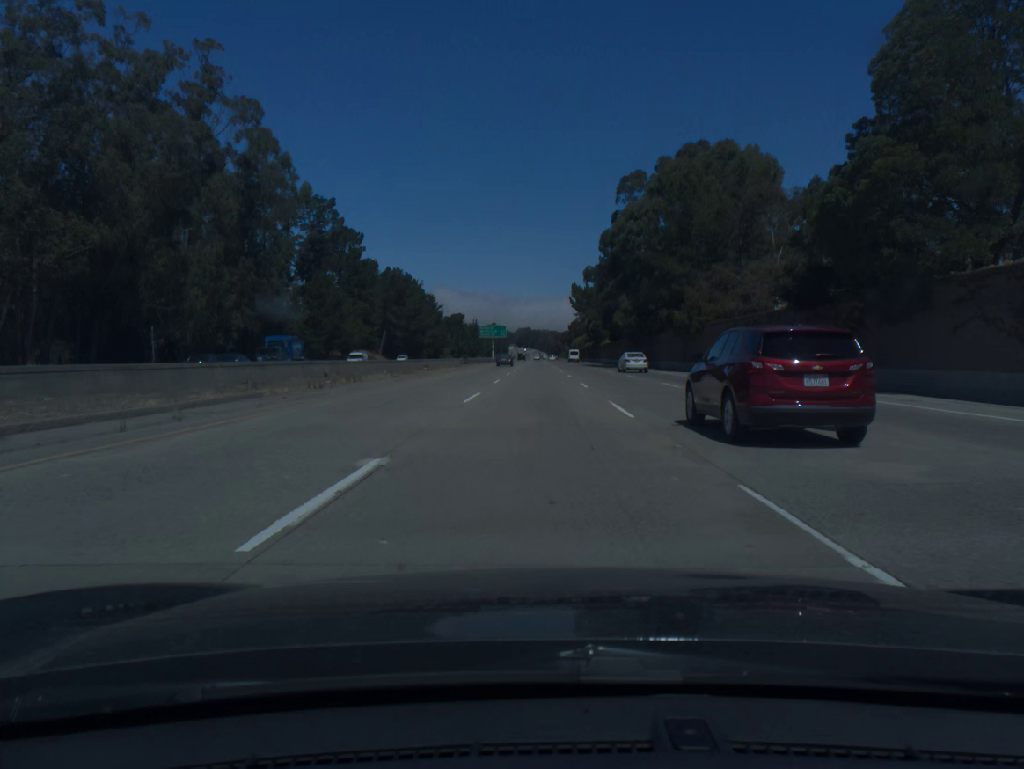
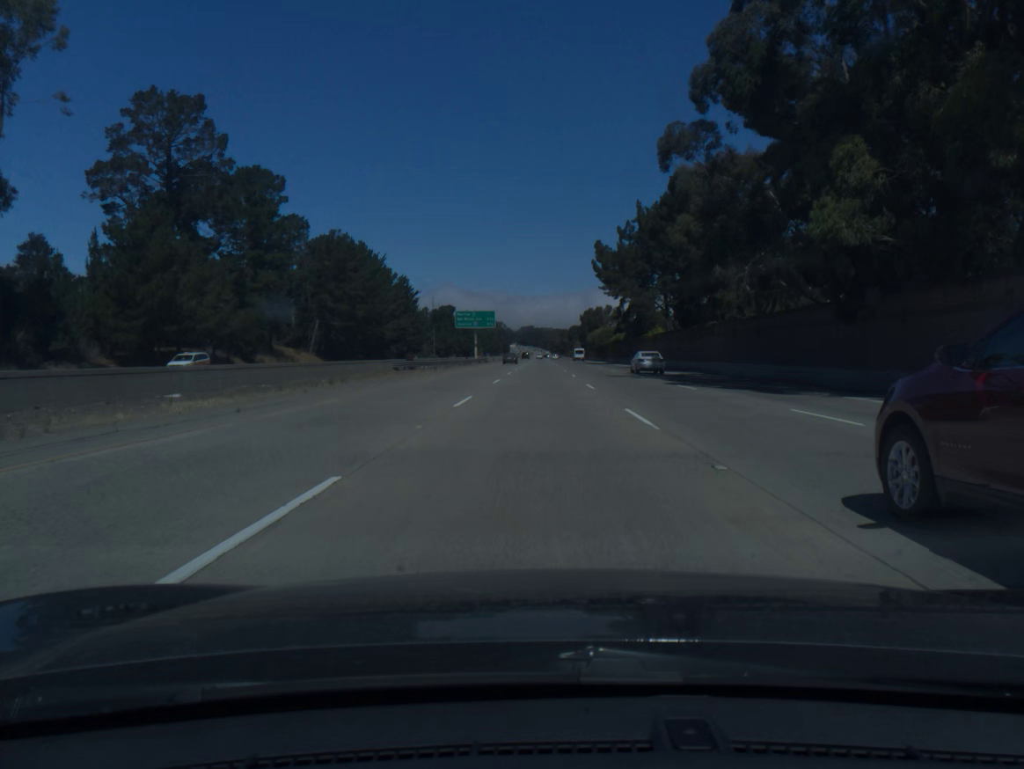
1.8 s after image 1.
(0.0, +60.3) m; 0°
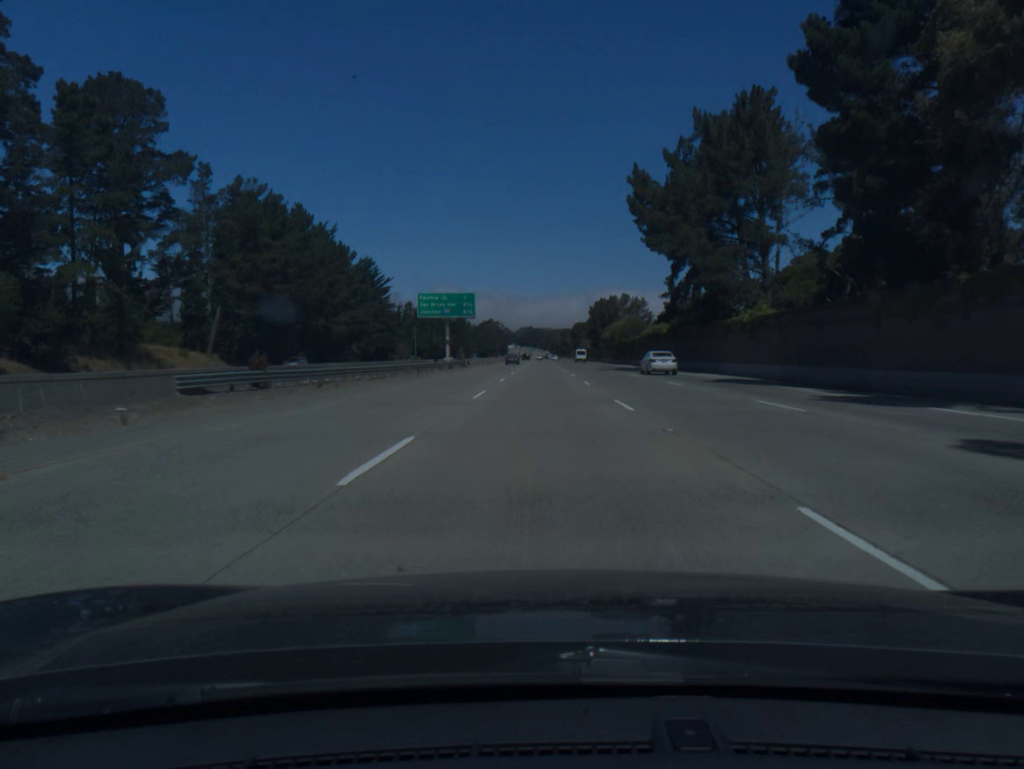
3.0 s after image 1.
(0.0, +40.3) m; 0°
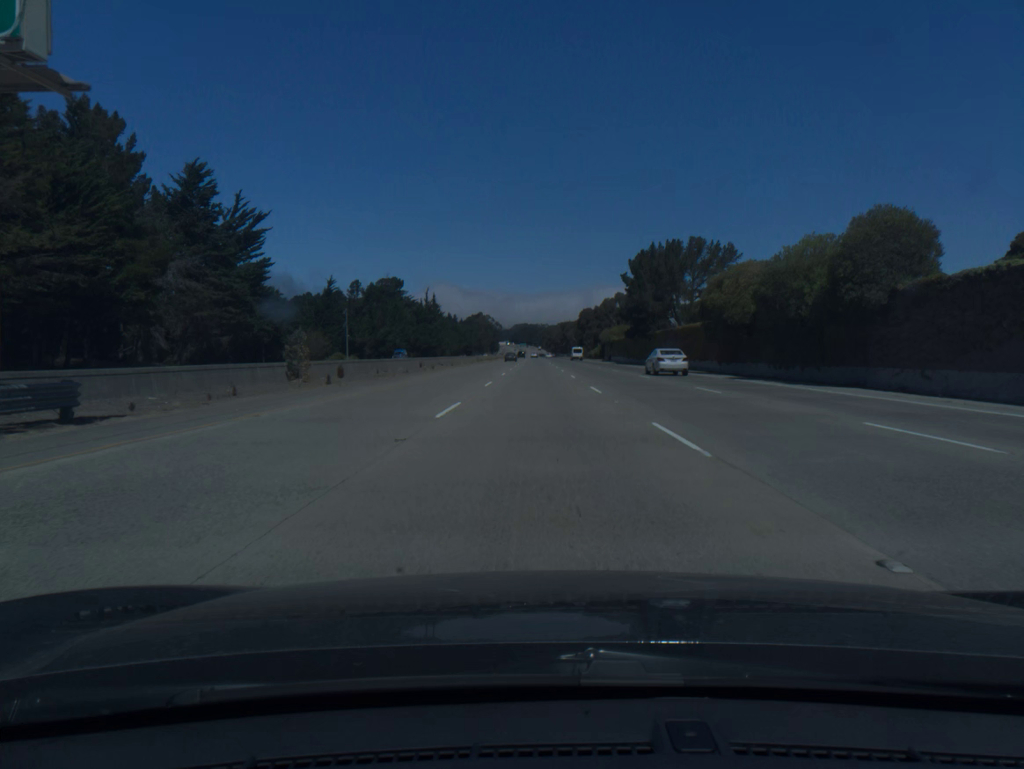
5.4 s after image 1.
(+0.2, +80.4) m; 0°
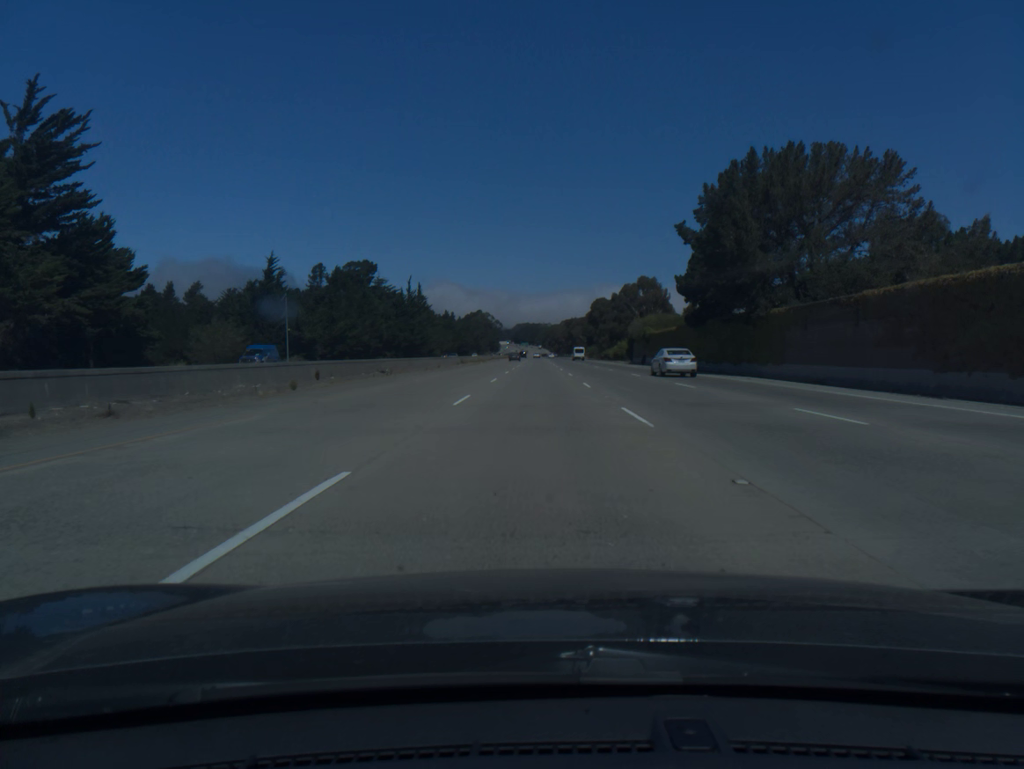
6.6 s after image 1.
(-0.1, +40.2) m; 0°
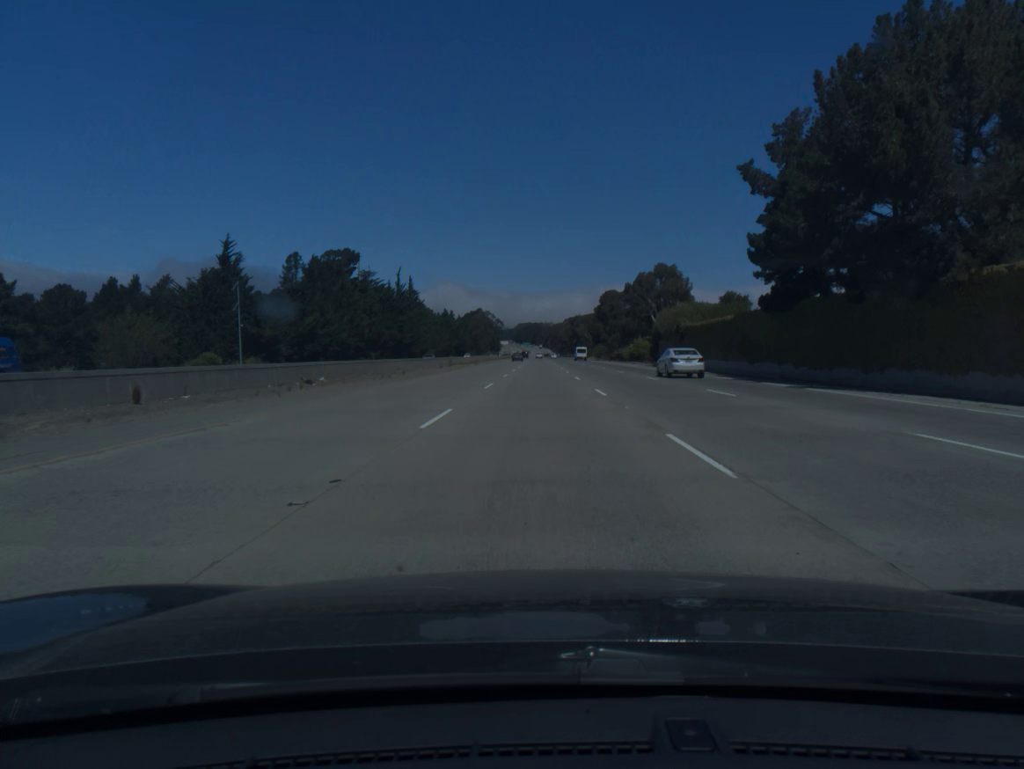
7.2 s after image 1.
(0.0, +20.1) m; 0°
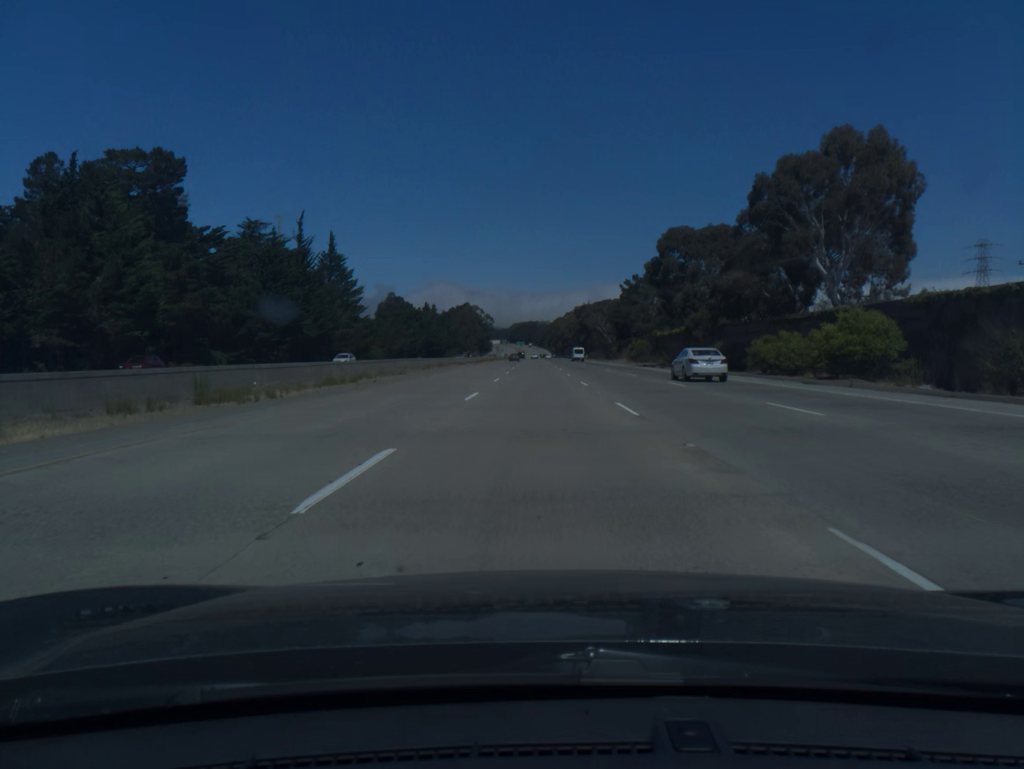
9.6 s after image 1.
(0.0, +80.2) m; 0°
